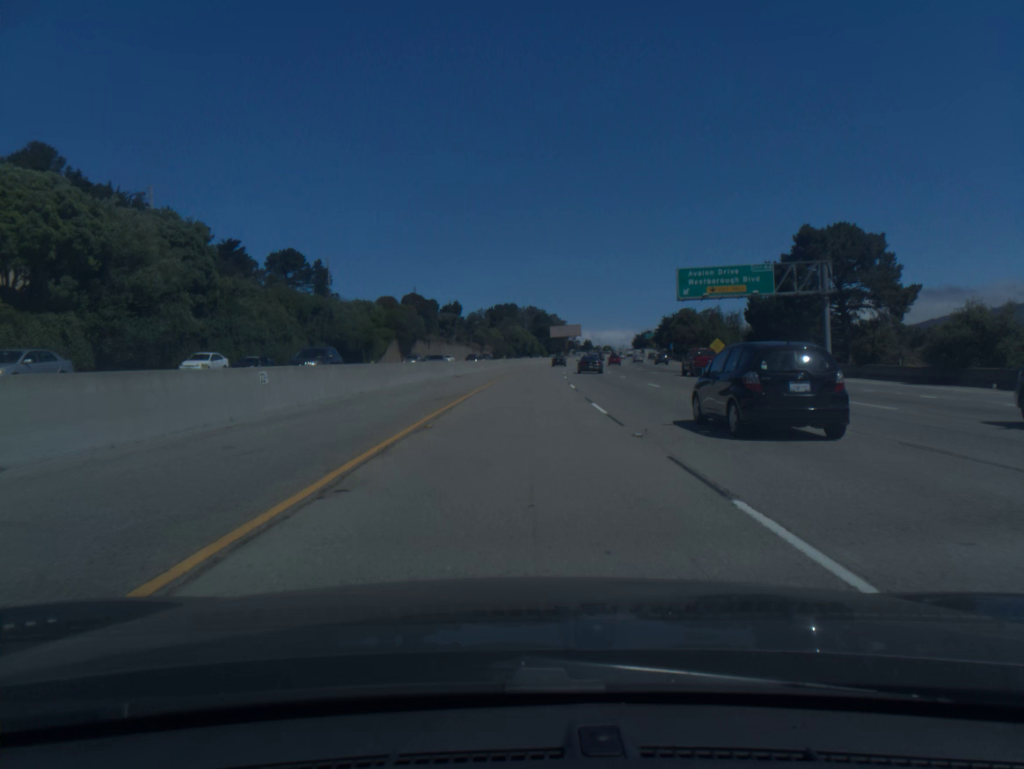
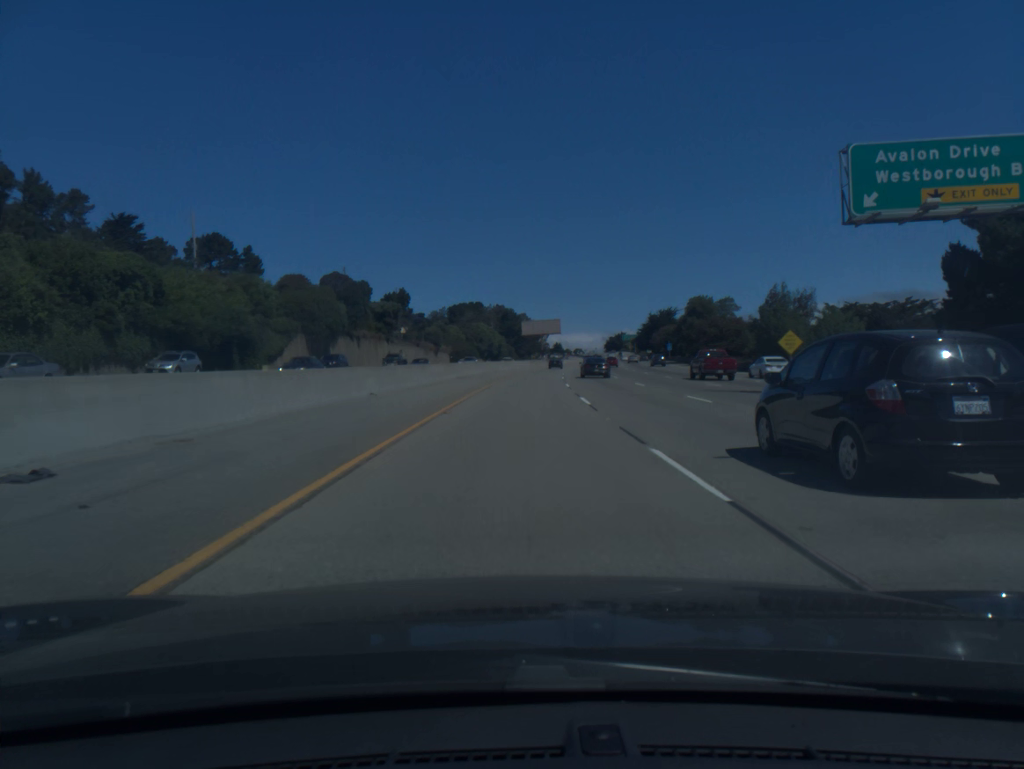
(+0.8, +39.9) m; +2°
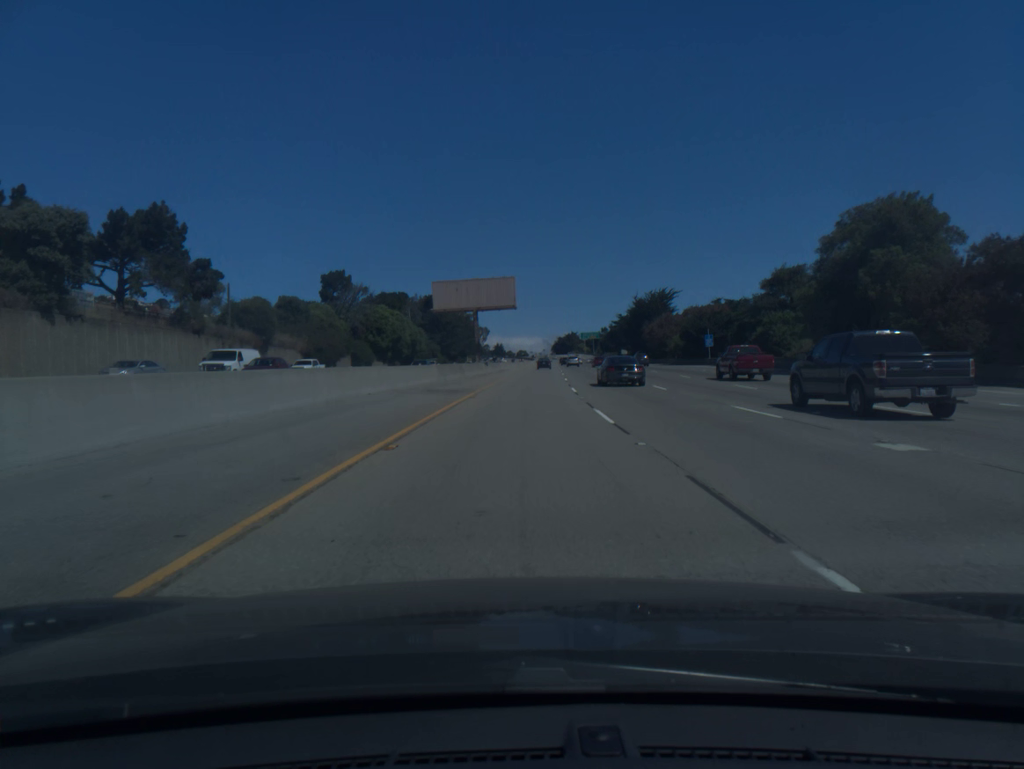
(+3.1, +79.7) m; +4°
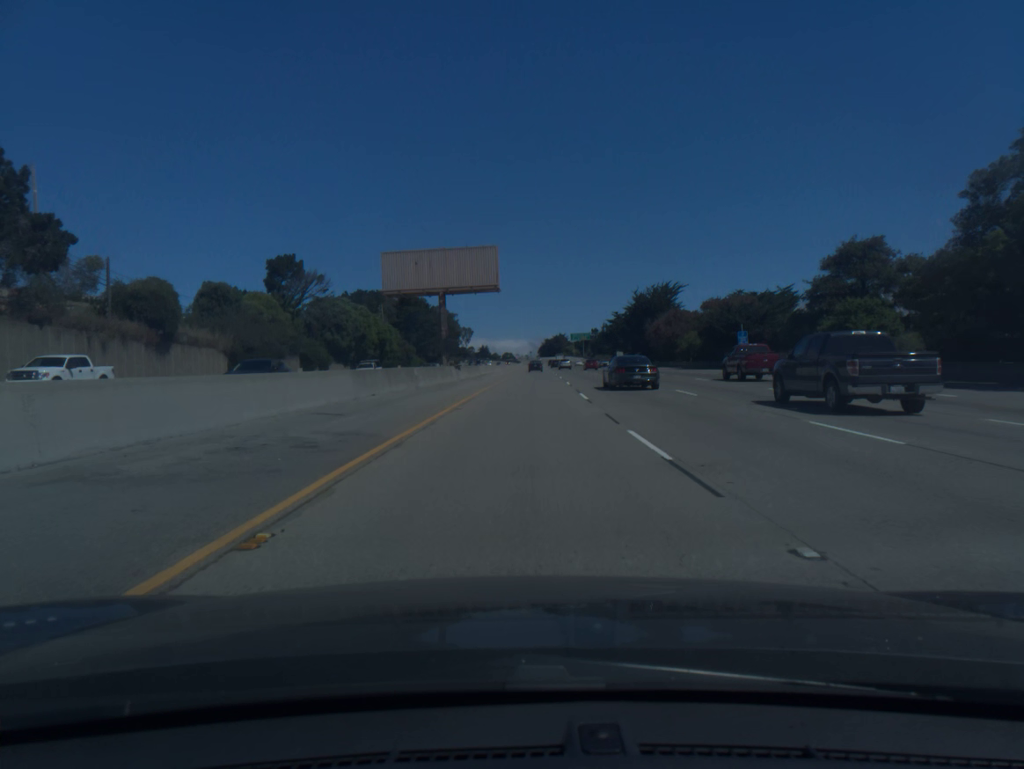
(+0.2, +20.0) m; +1°
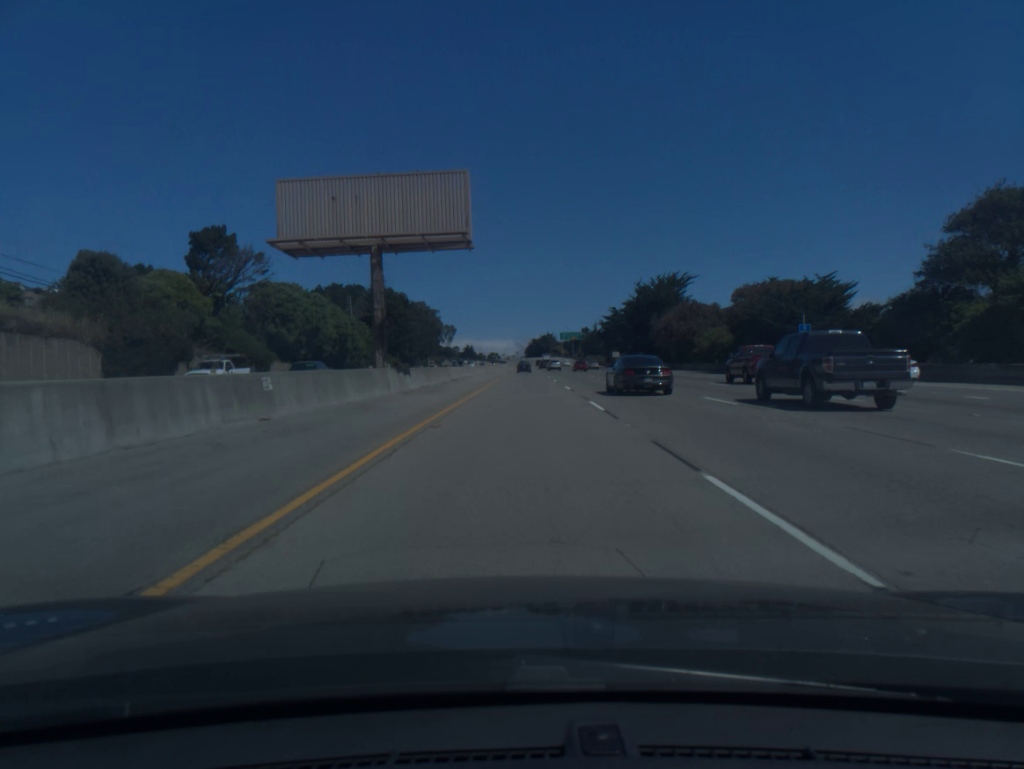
(+0.2, +20.0) m; +1°
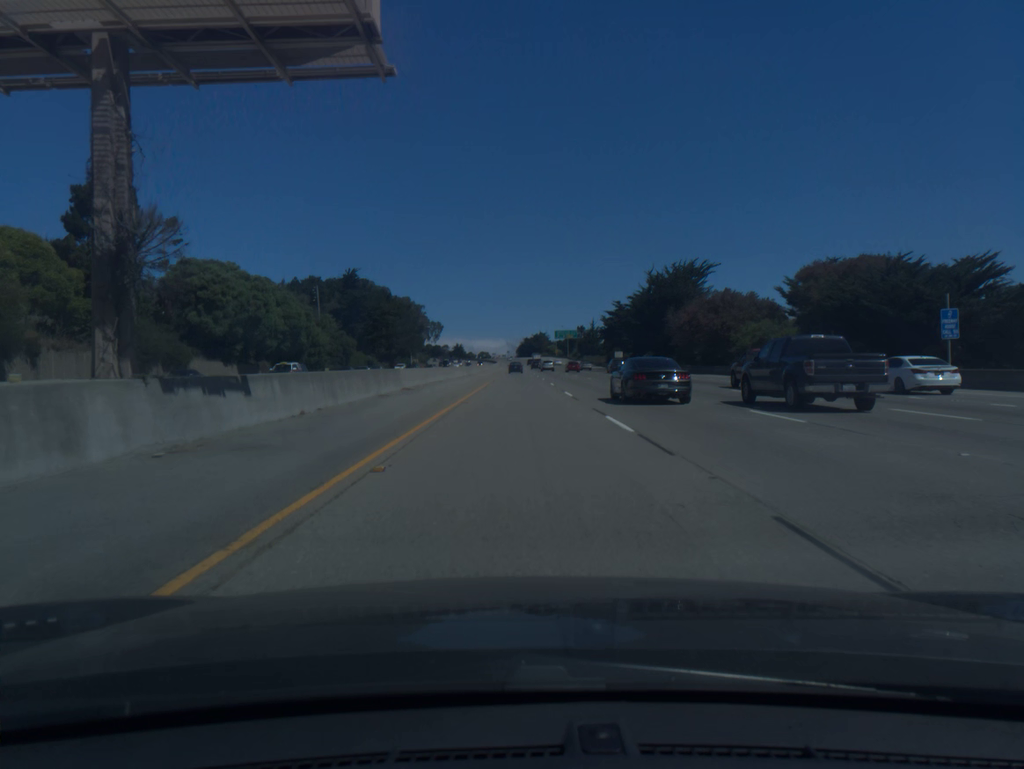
(+0.1, +20.1) m; +1°
